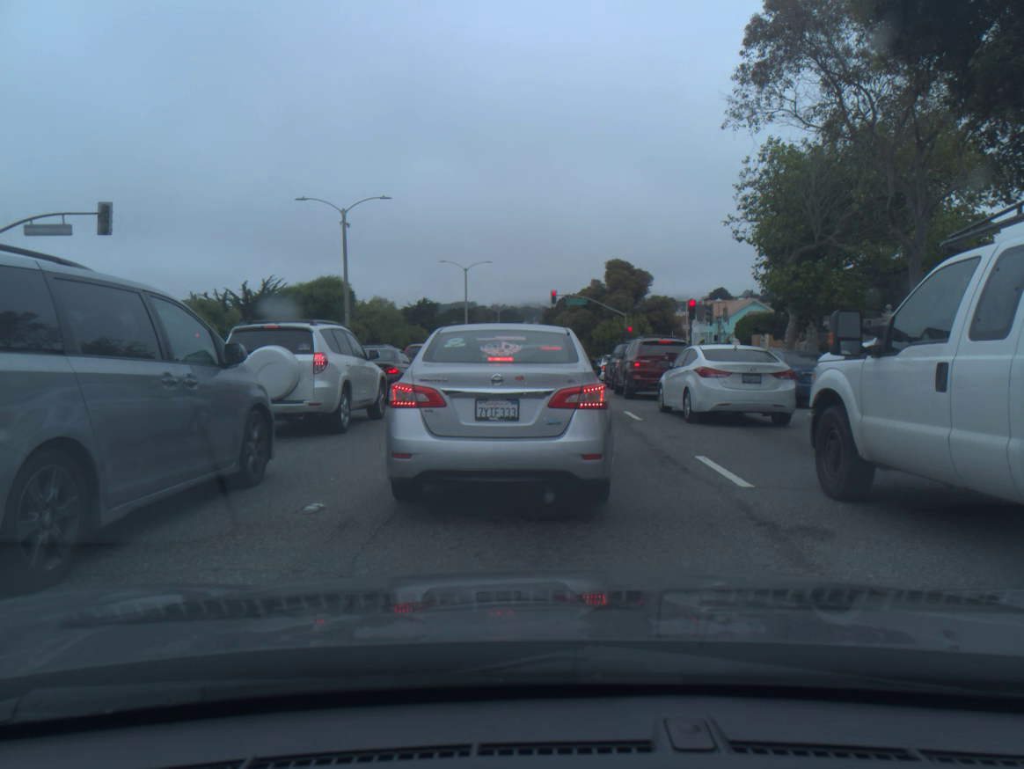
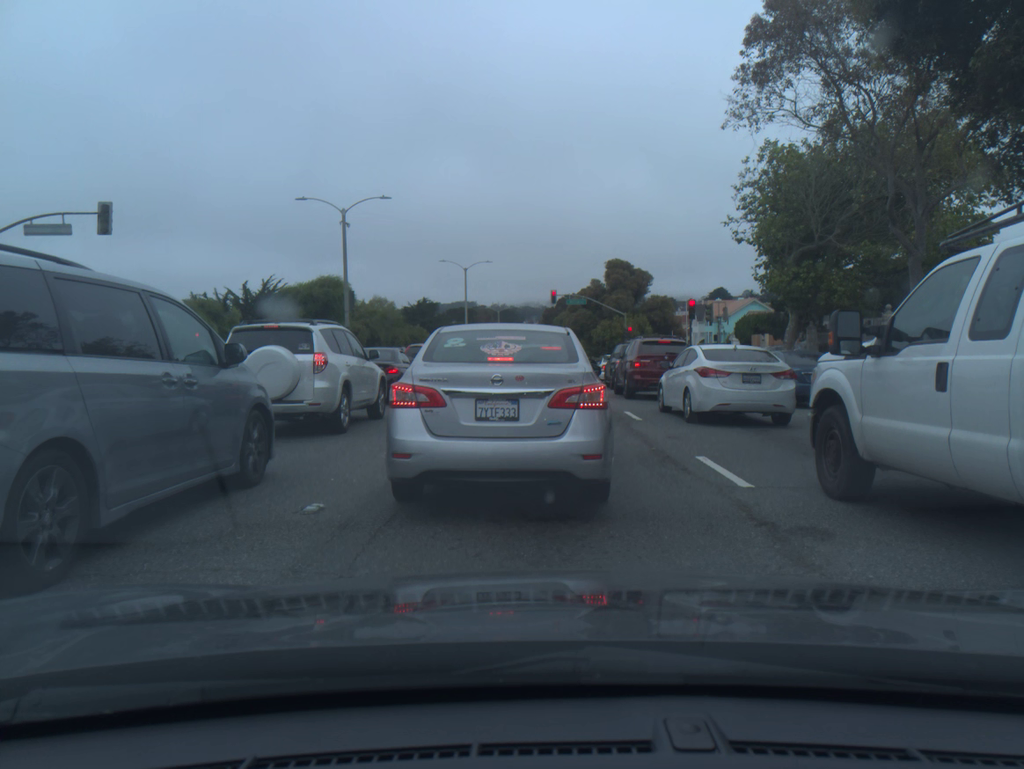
(0.0, 0.0) m; 0°
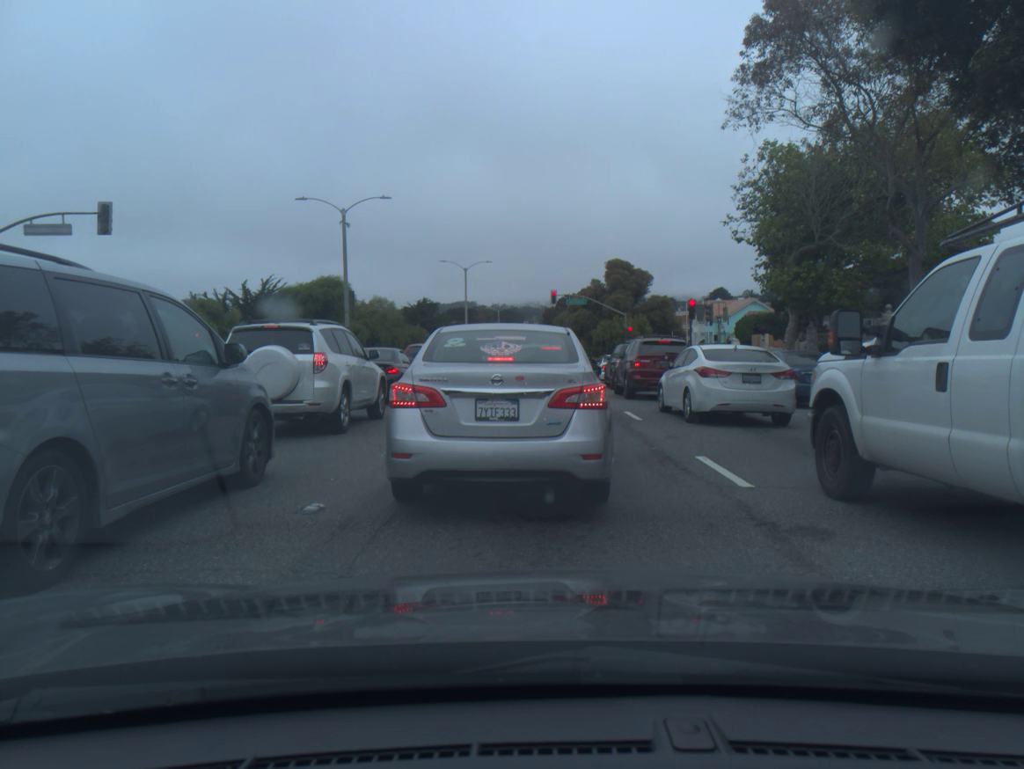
(0.0, 0.0) m; 0°
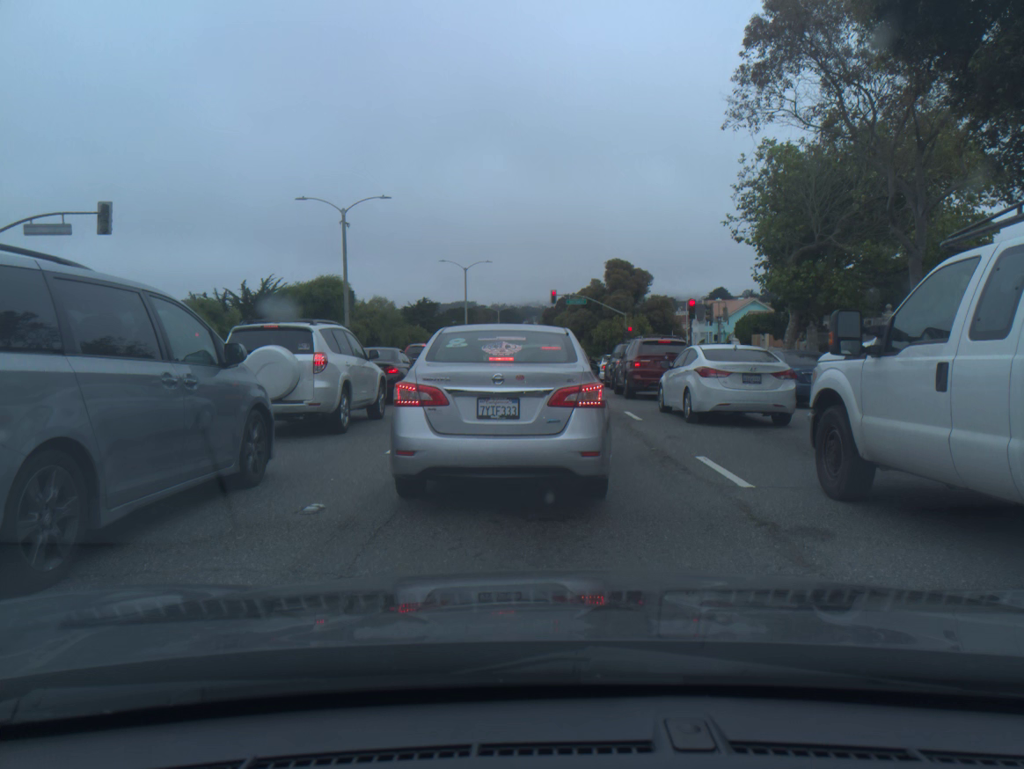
(0.0, 0.0) m; 0°
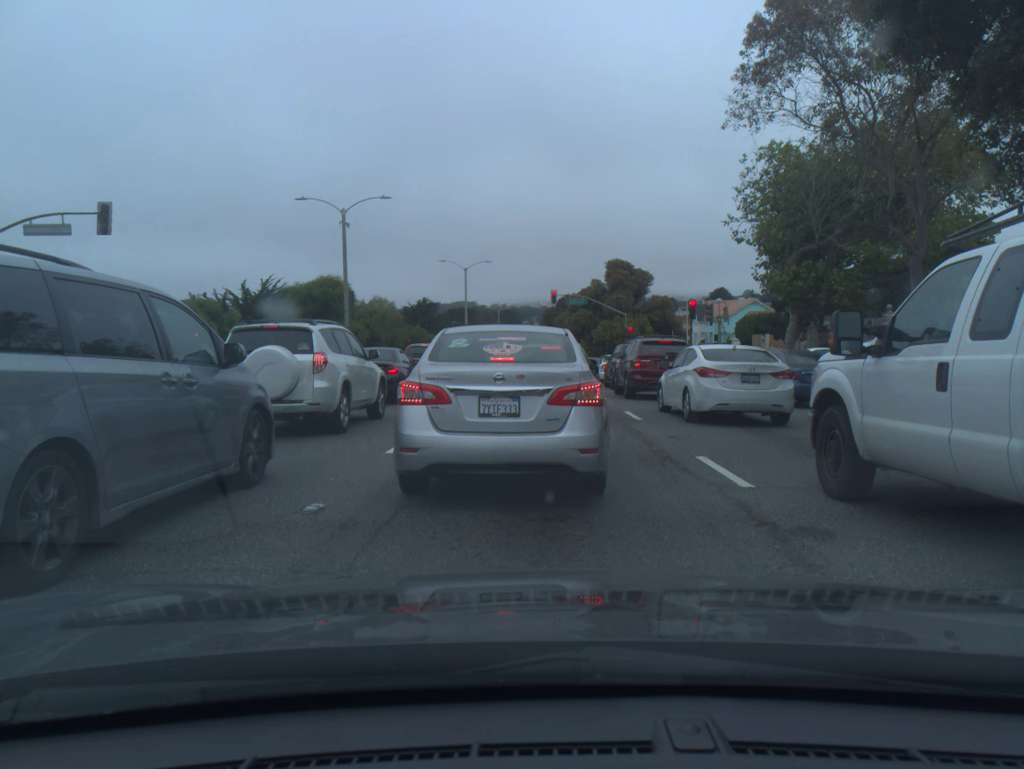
(0.0, 0.0) m; 0°
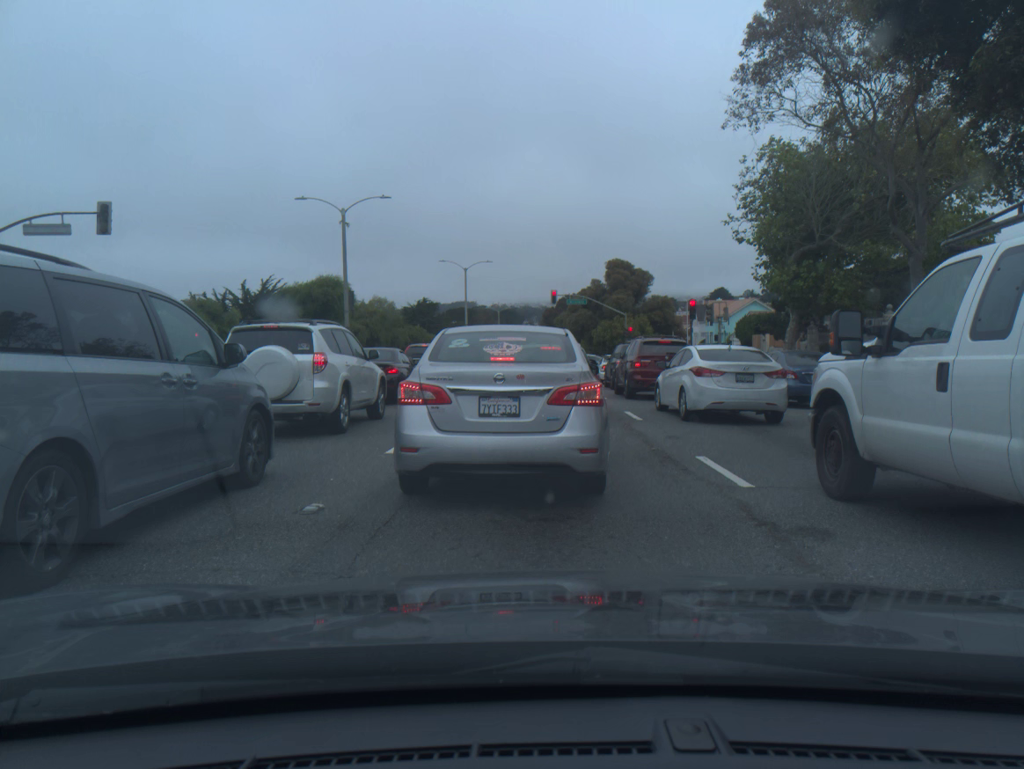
(0.0, 0.0) m; 0°
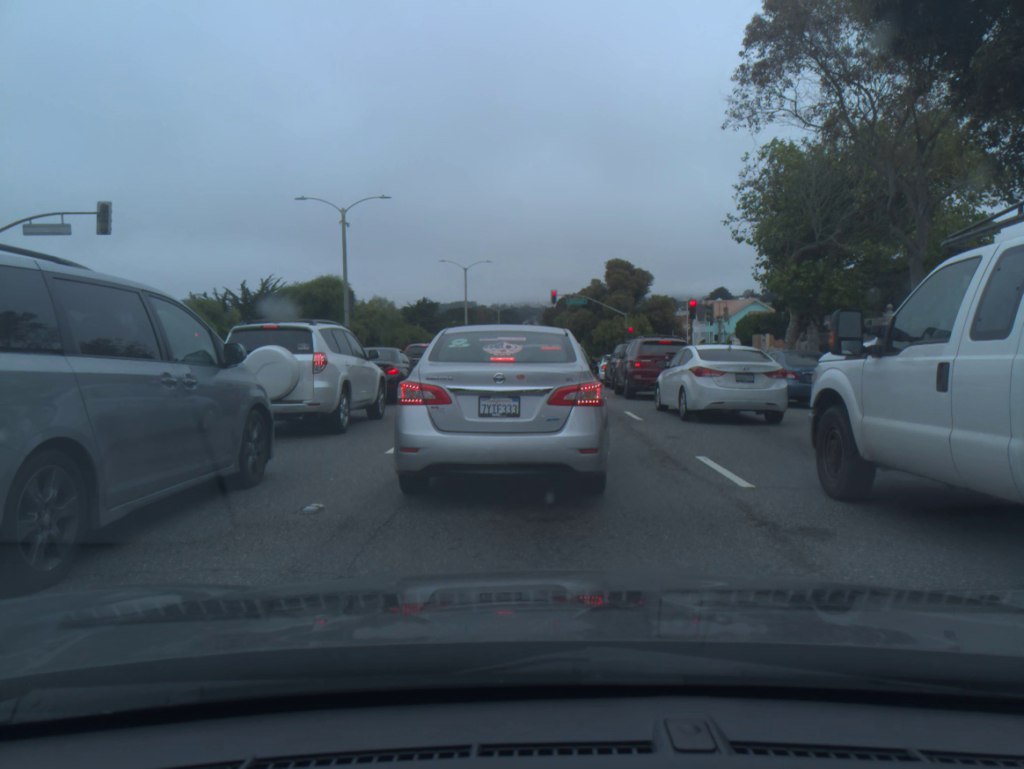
(0.0, 0.0) m; 0°
